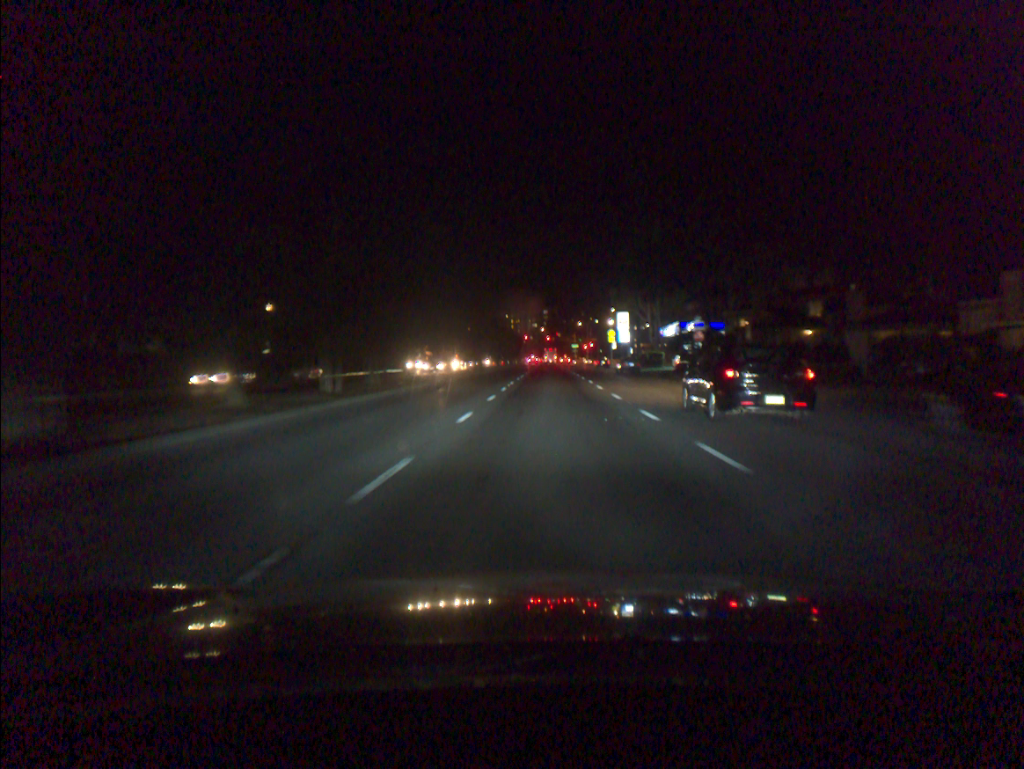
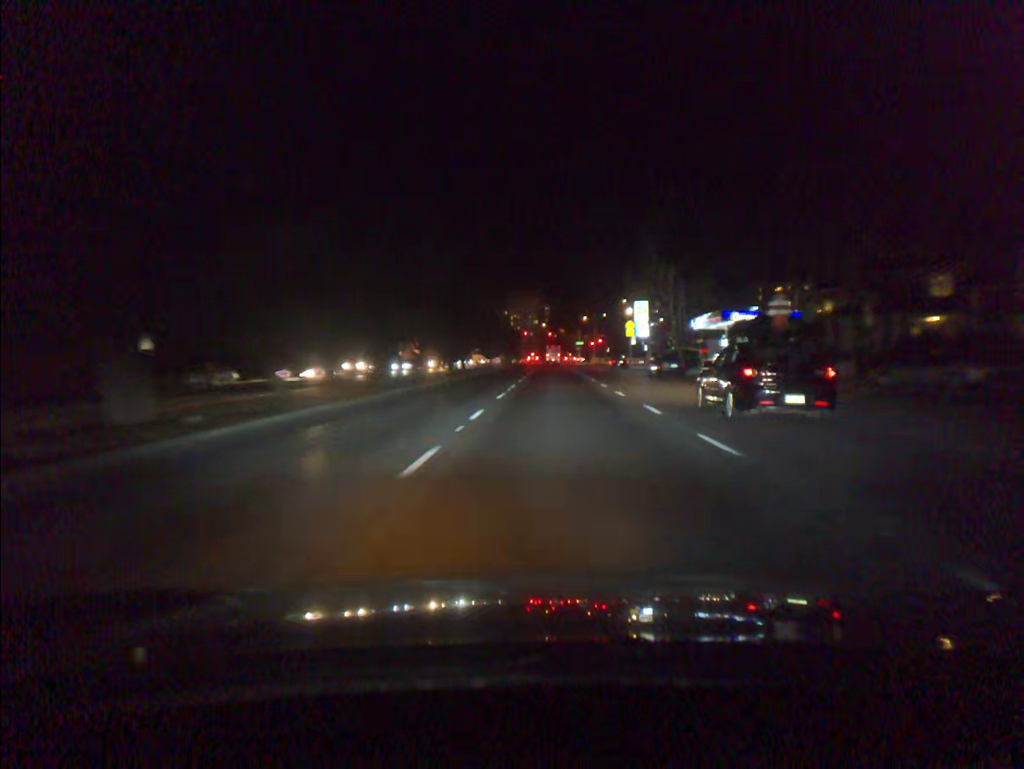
(0.0, +20.4) m; 0°
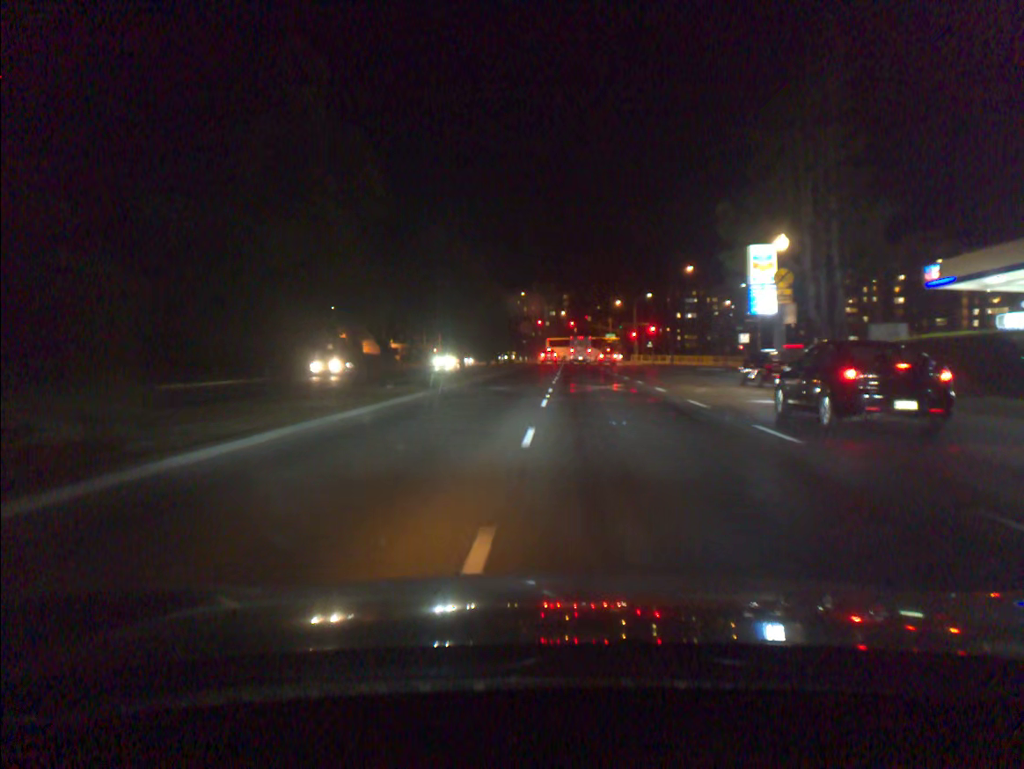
(-0.4, +48.9) m; -1°
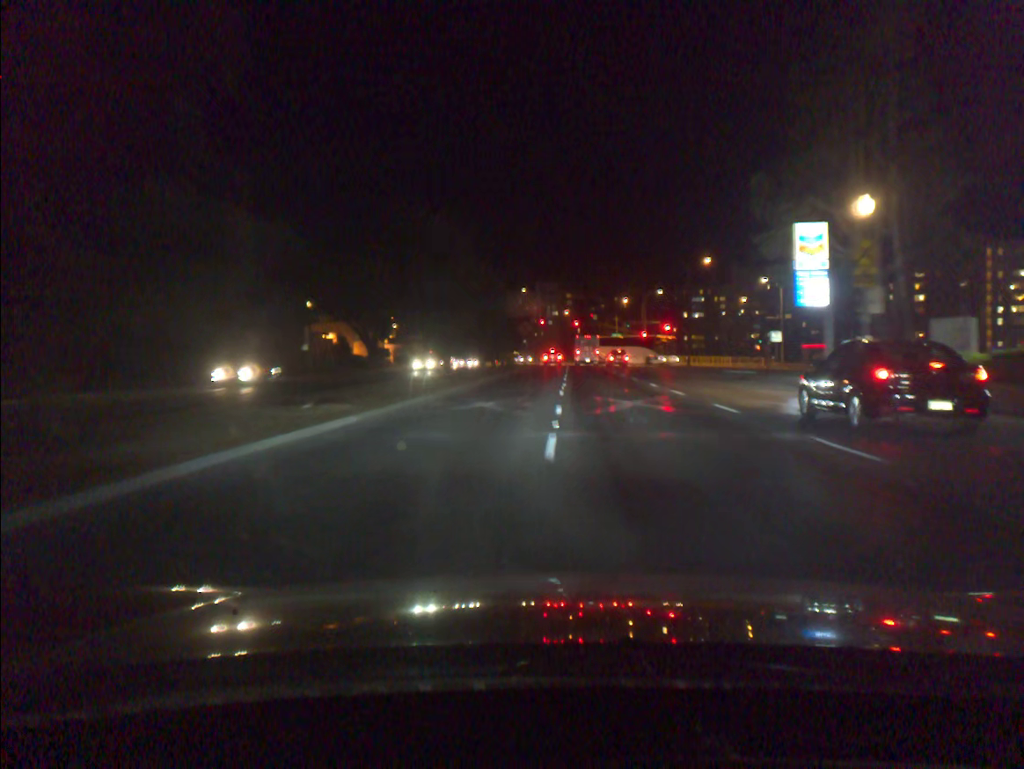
(0.0, +8.9) m; 0°
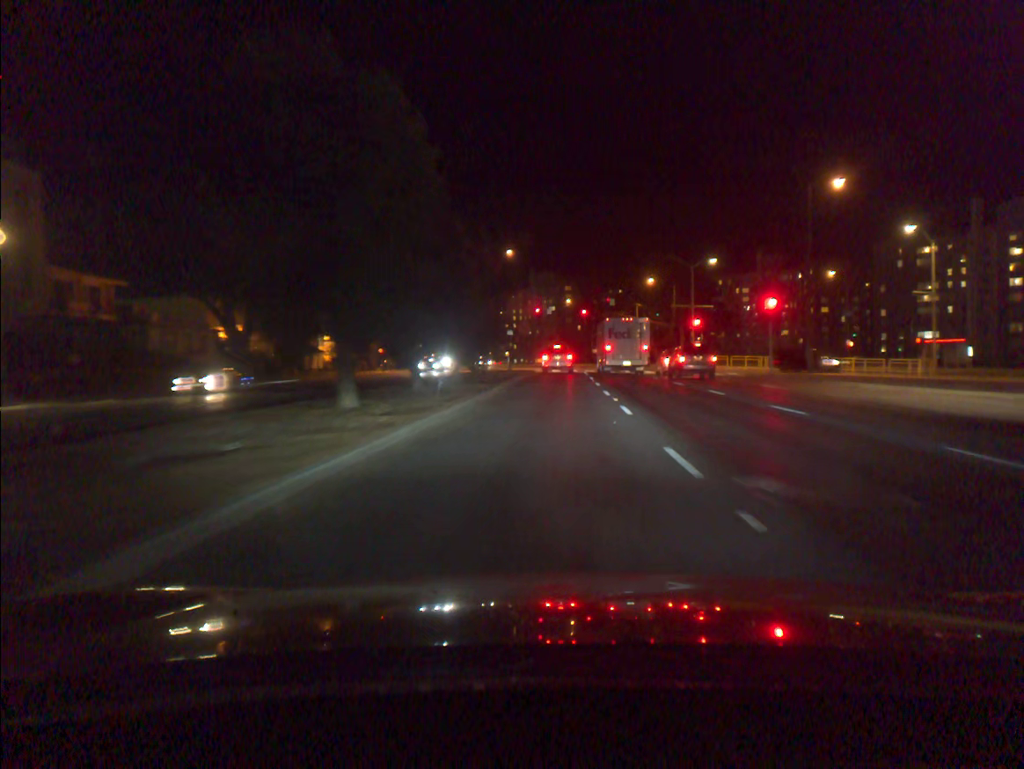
(-0.1, +38.7) m; +1°
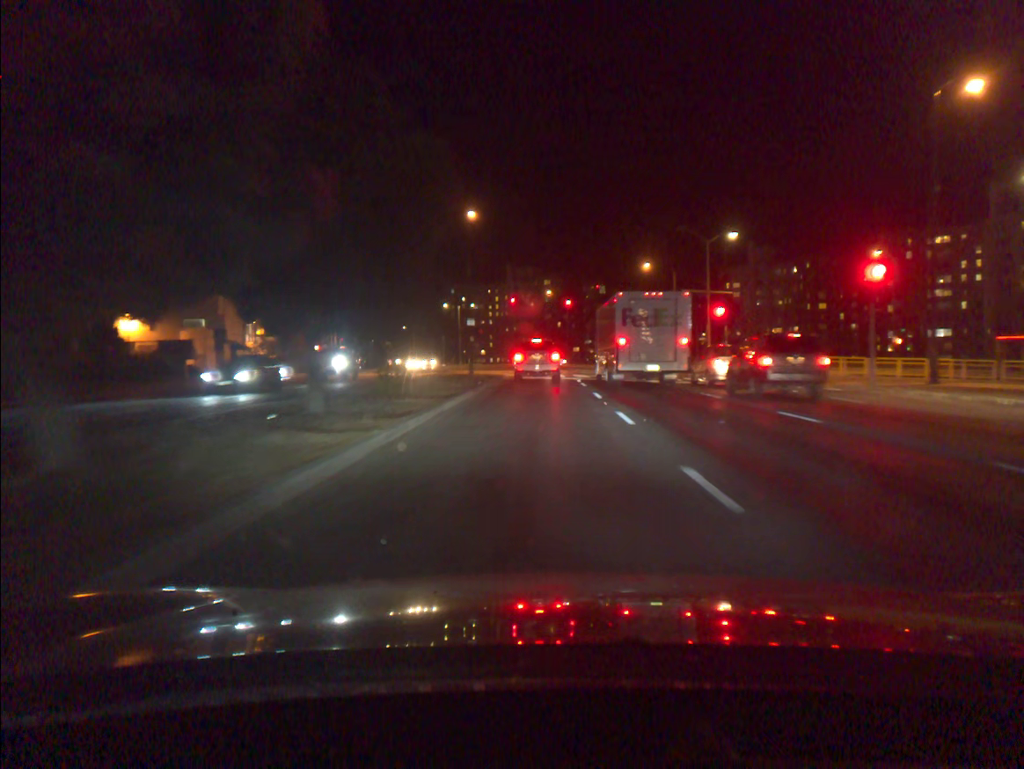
(+0.3, +17.2) m; +1°
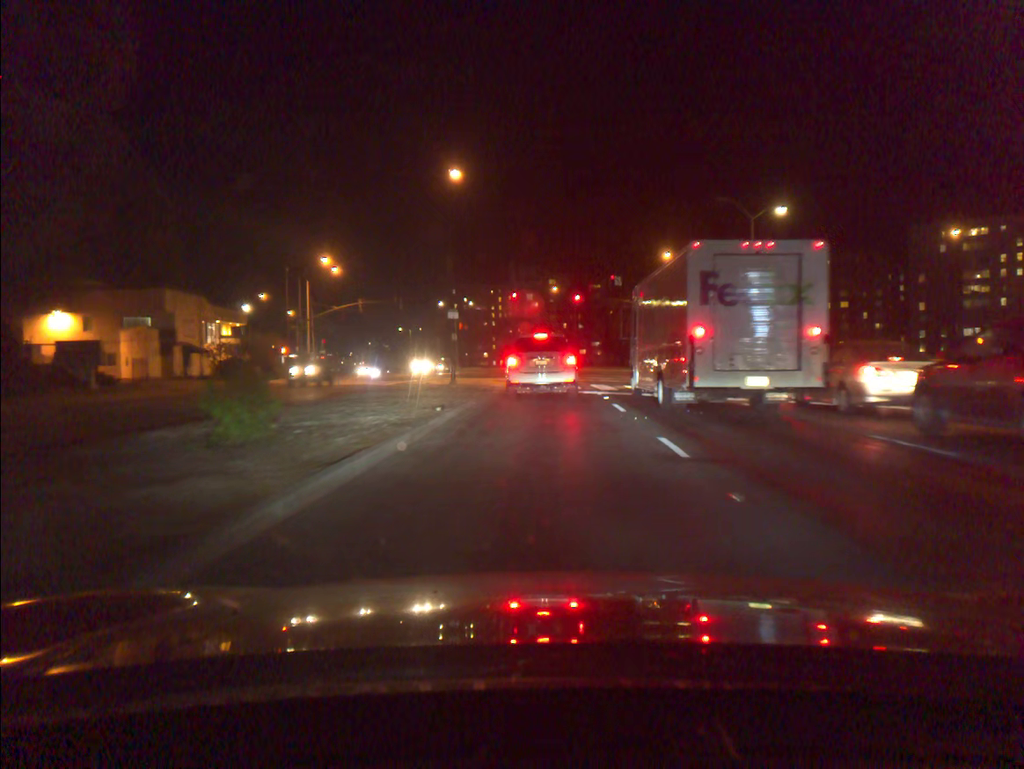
(0.0, +11.8) m; 0°
